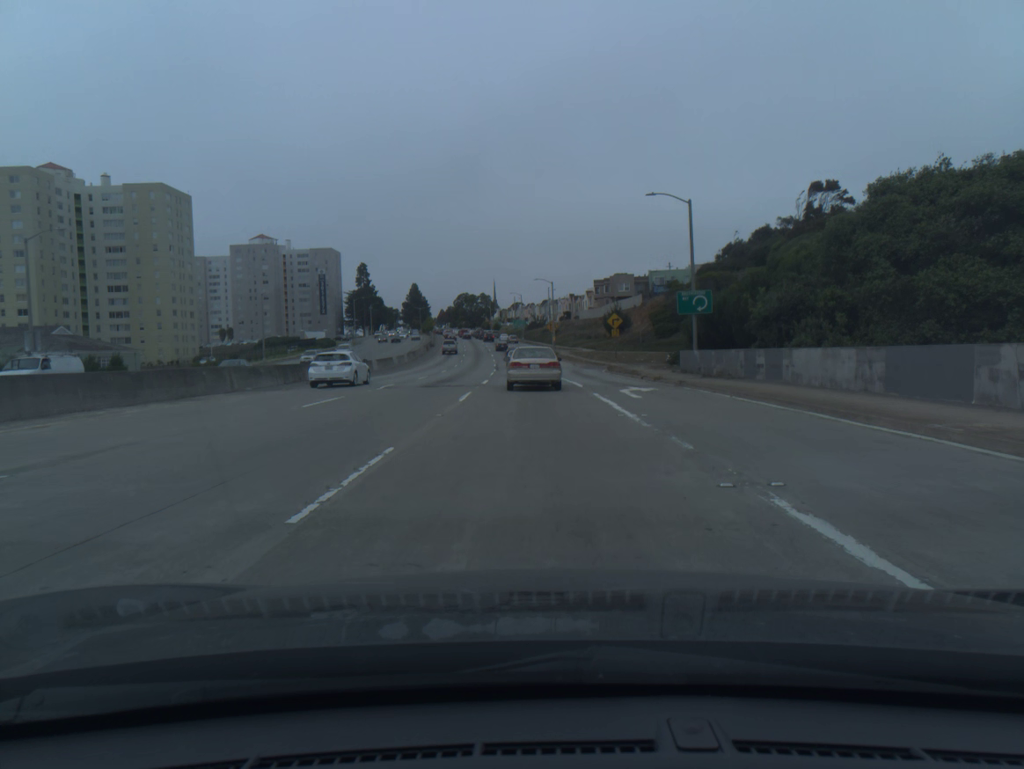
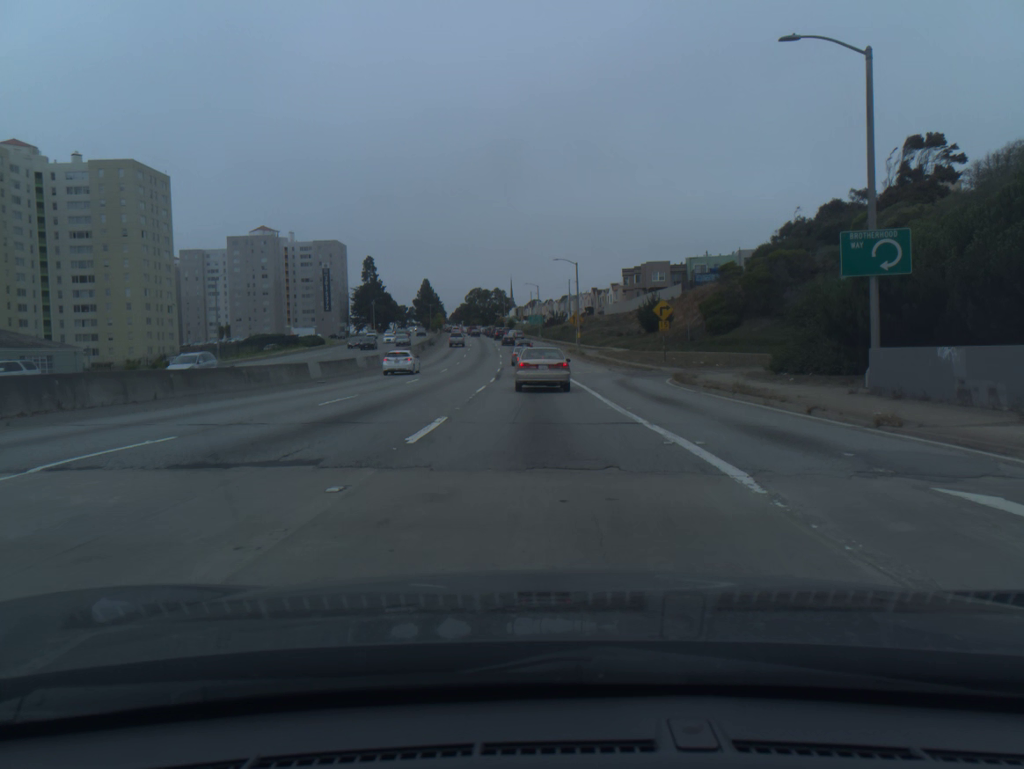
(-0.3, +21.0) m; -1°
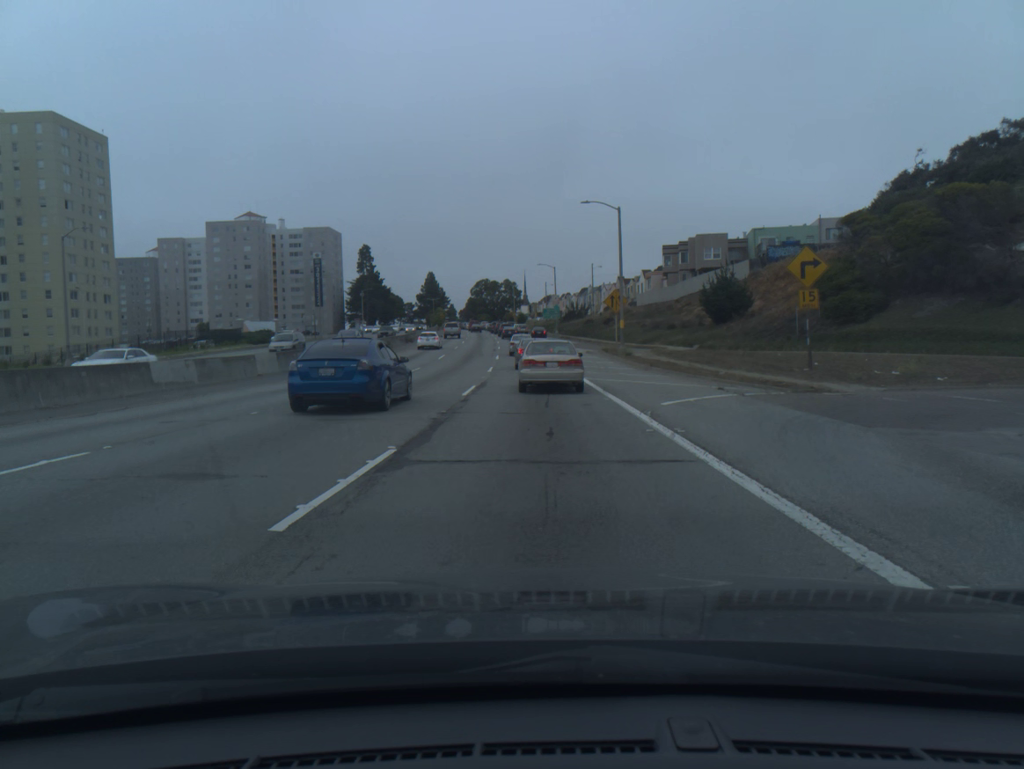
(-0.3, +29.3) m; -1°
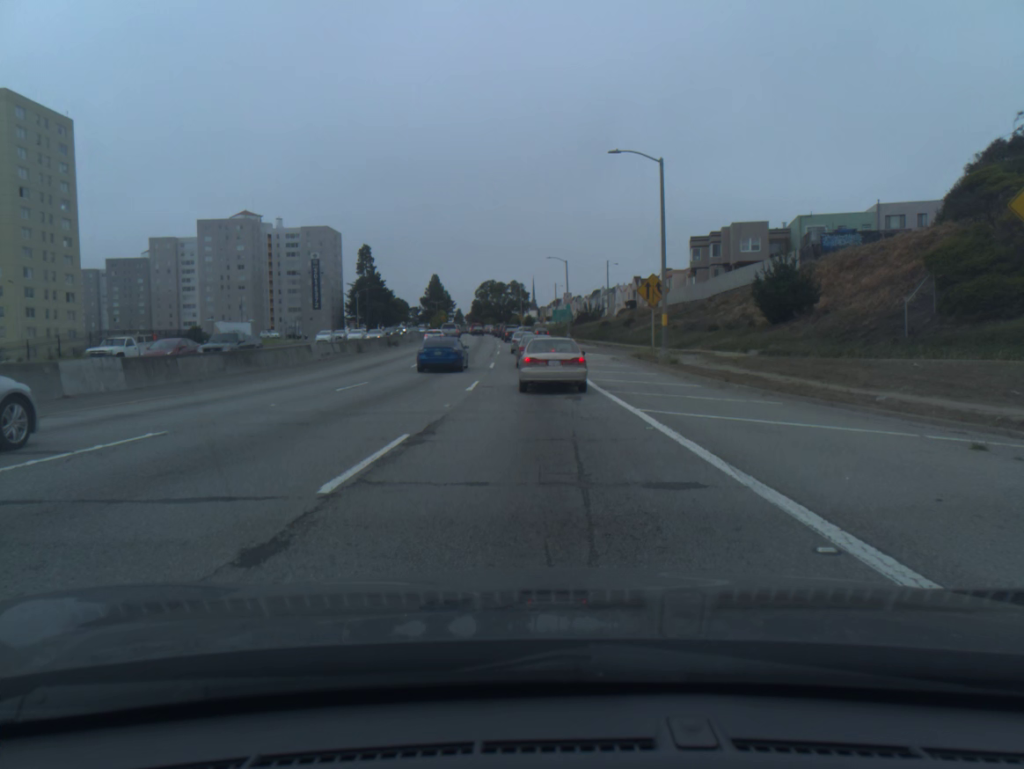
(-0.1, +13.7) m; -1°
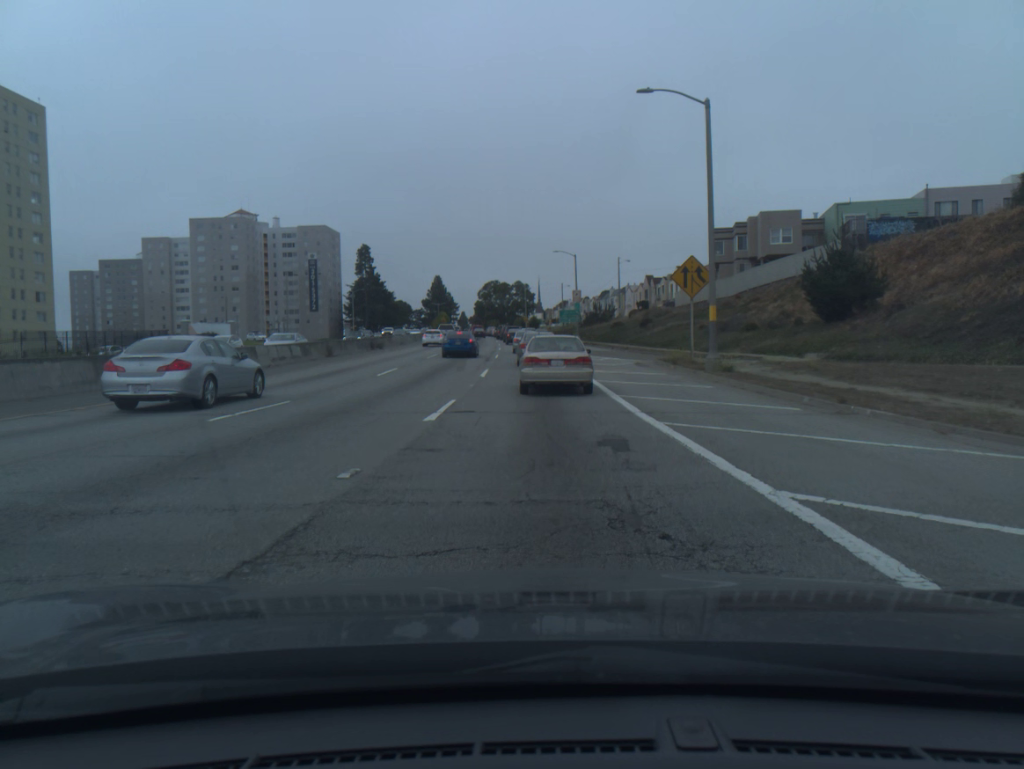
(0.0, +8.6) m; 0°
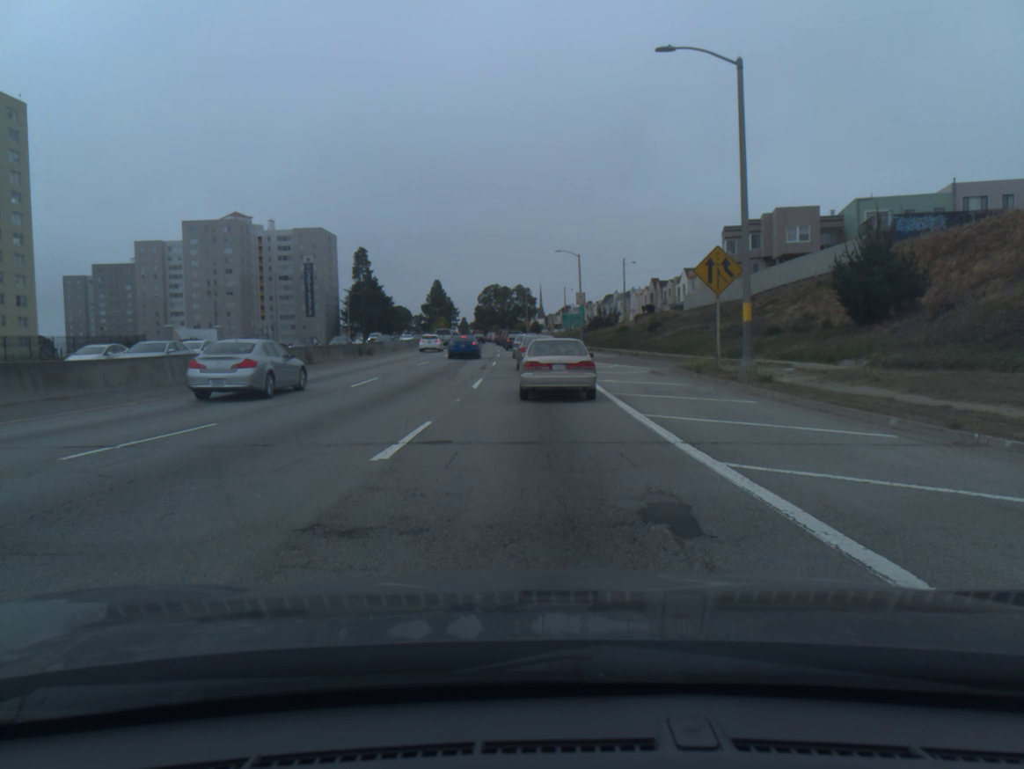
(0.0, +4.0) m; 0°
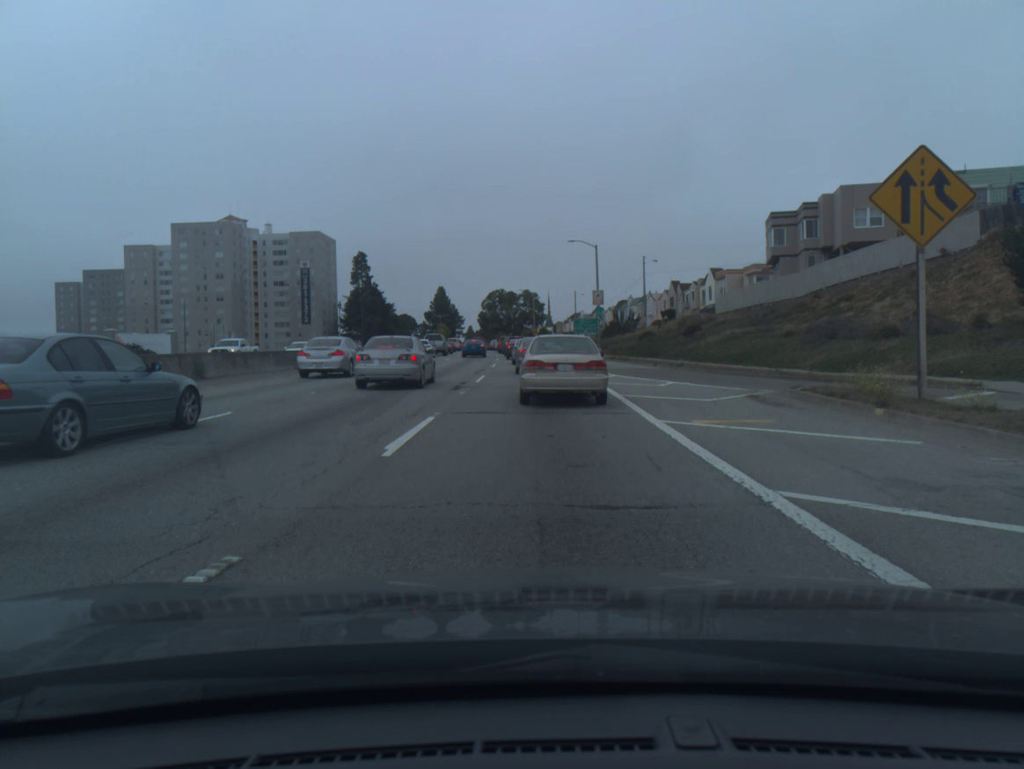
(-0.1, +14.0) m; -1°
